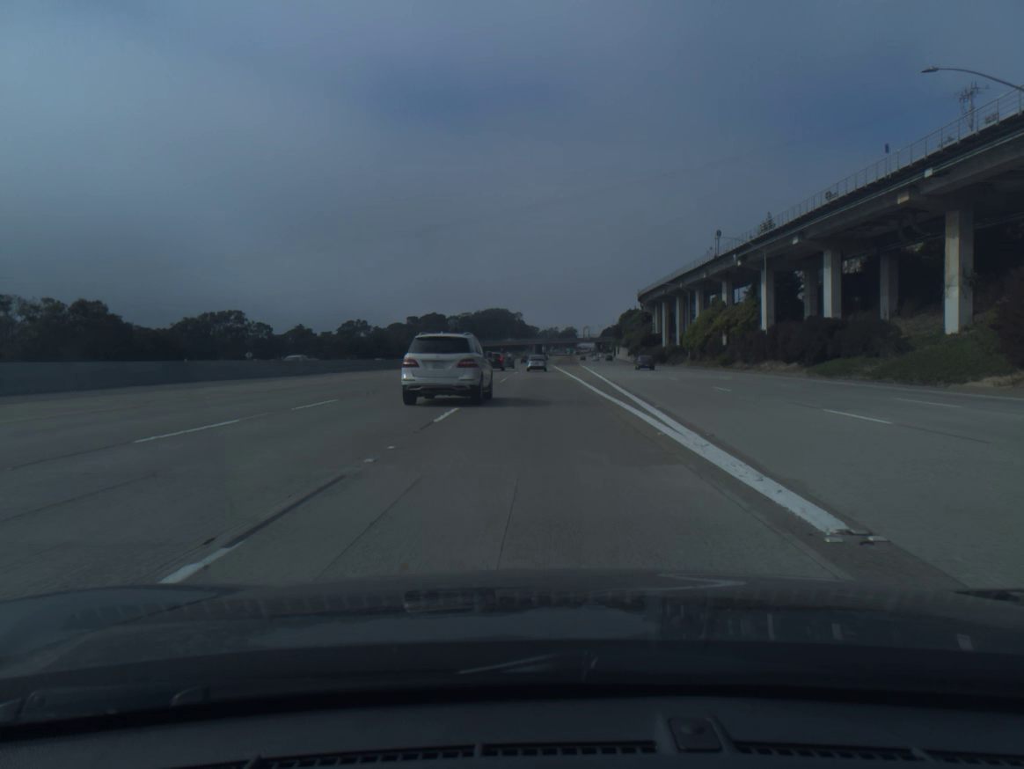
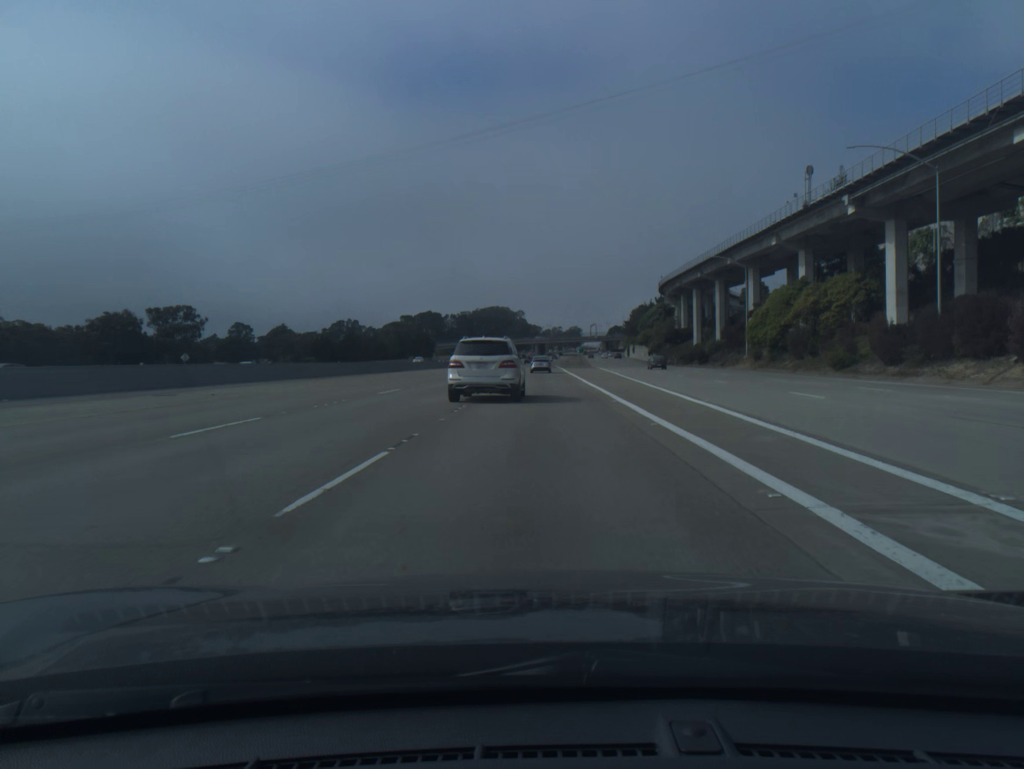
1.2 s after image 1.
(0.0, +34.6) m; 0°
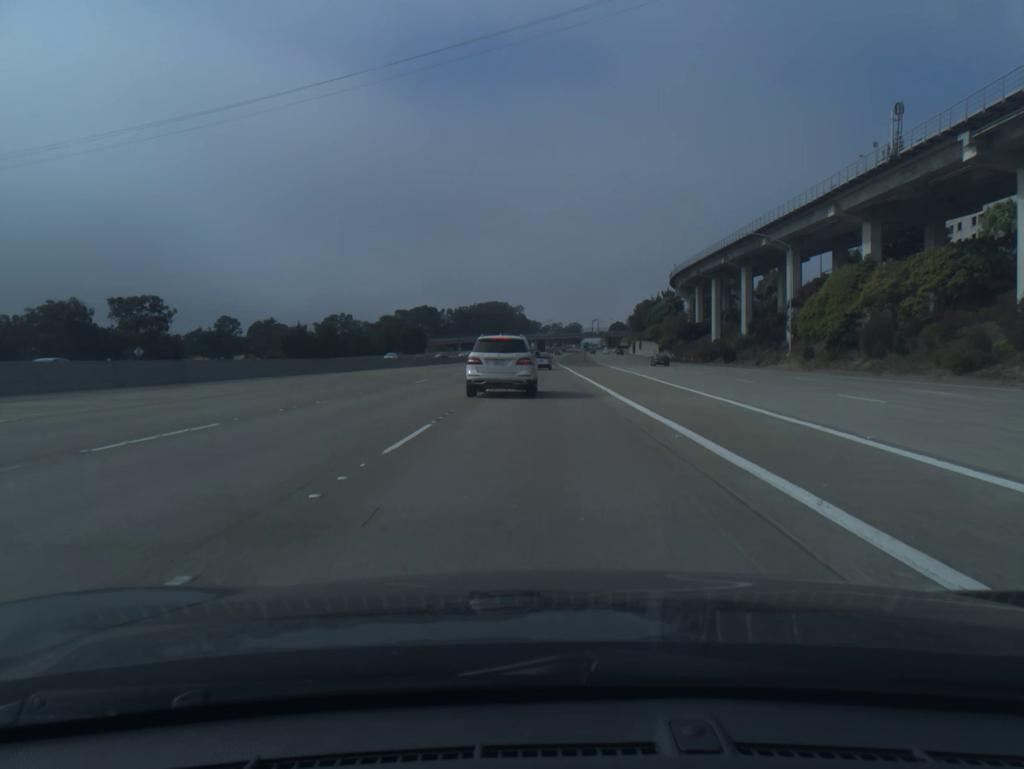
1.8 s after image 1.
(0.0, +17.2) m; 0°
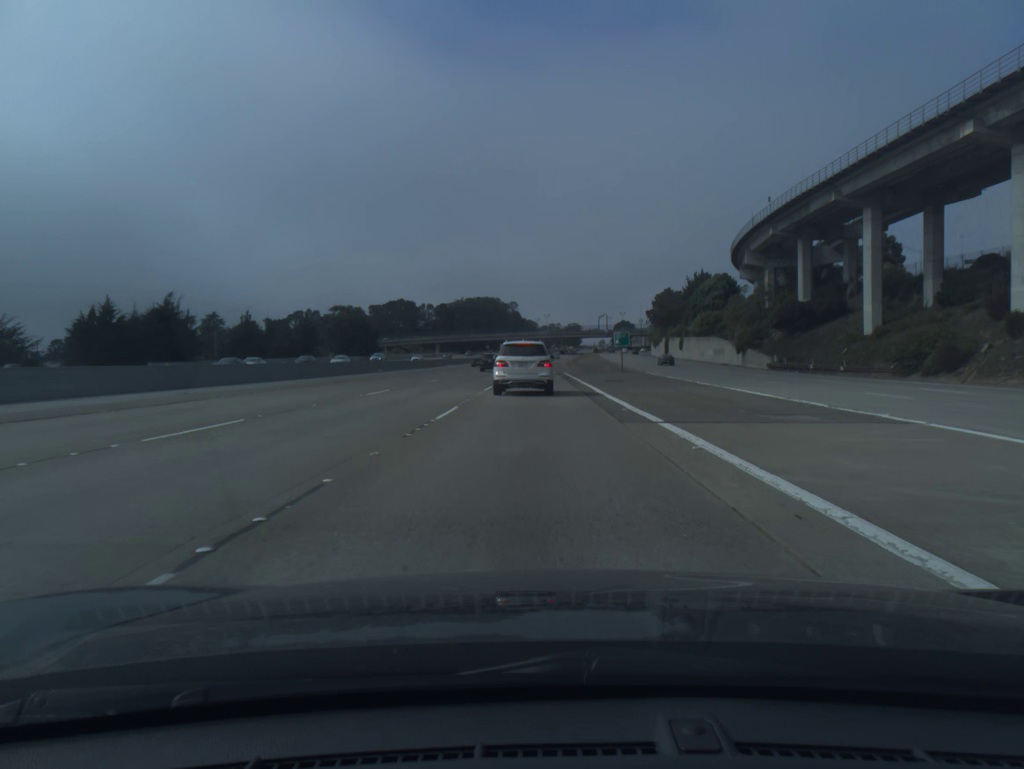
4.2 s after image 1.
(+0.2, +67.1) m; 0°
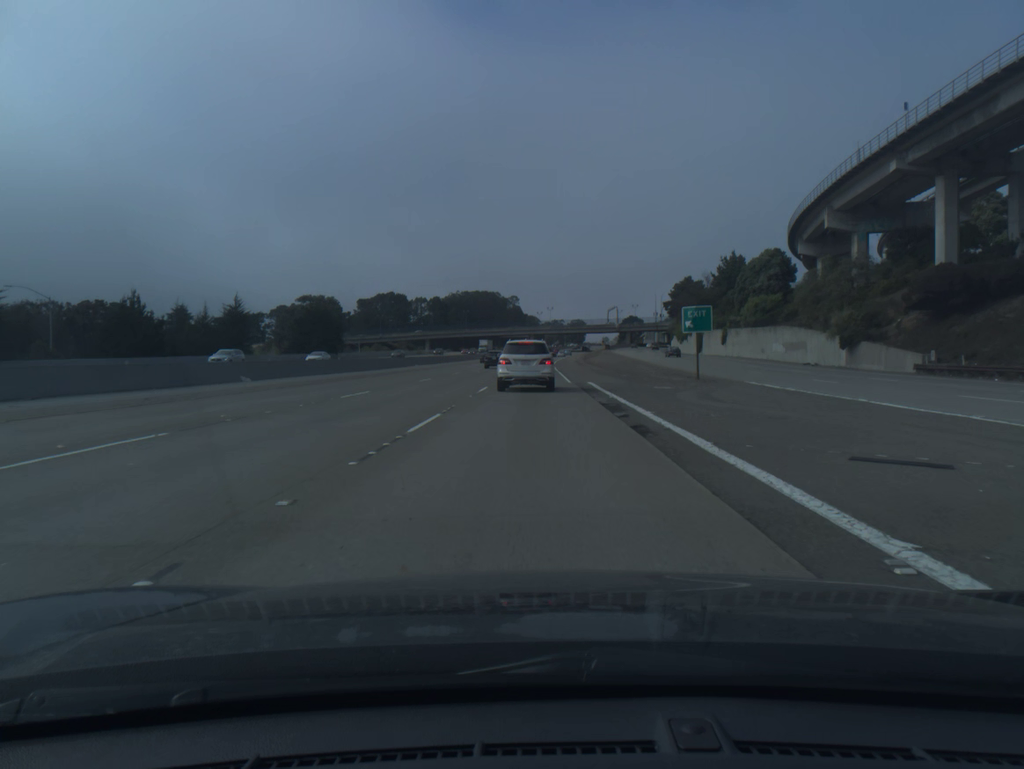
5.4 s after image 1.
(-0.1, +32.4) m; 0°
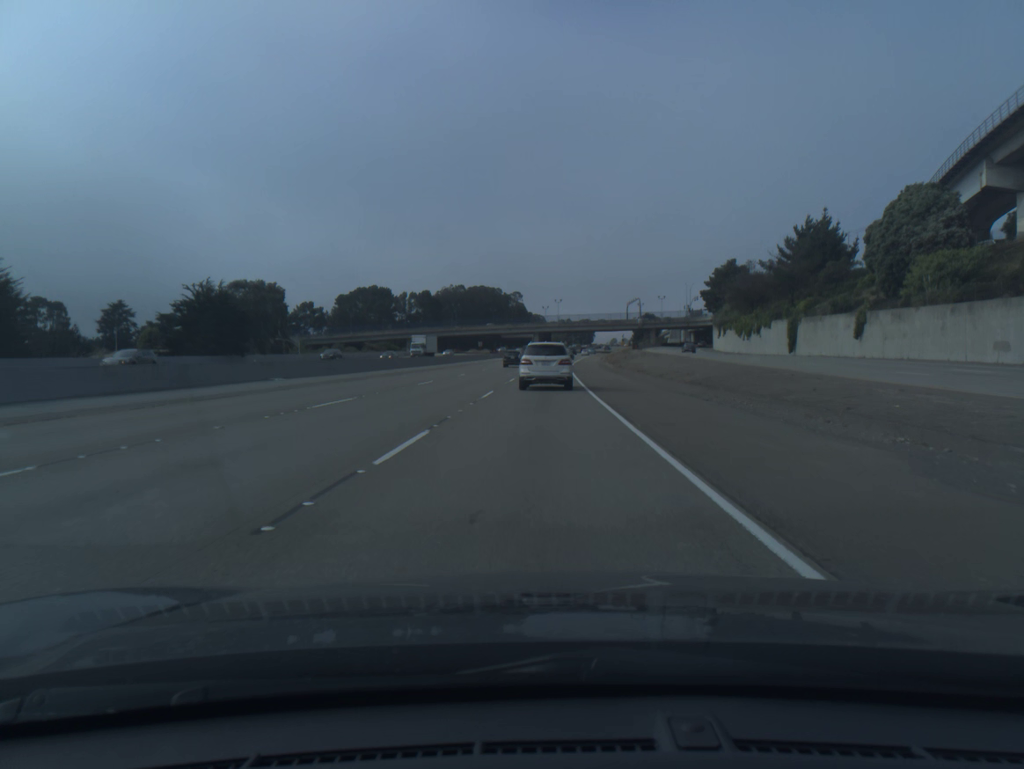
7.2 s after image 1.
(-0.1, +46.7) m; 0°
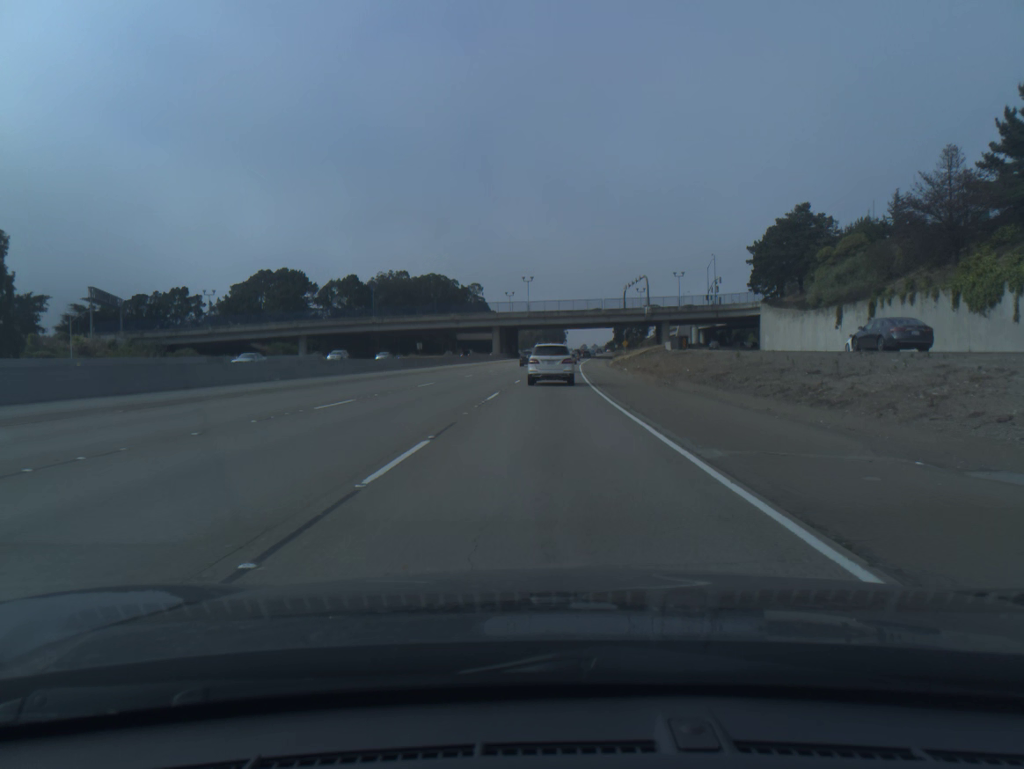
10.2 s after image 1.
(+1.0, +73.6) m; +2°
